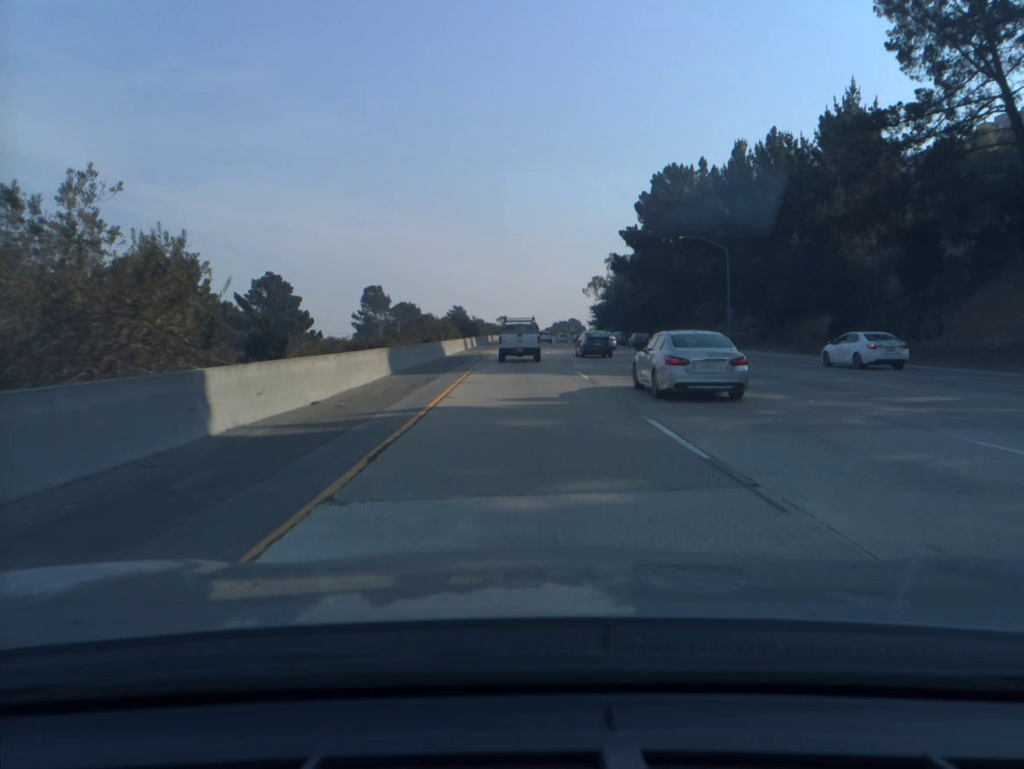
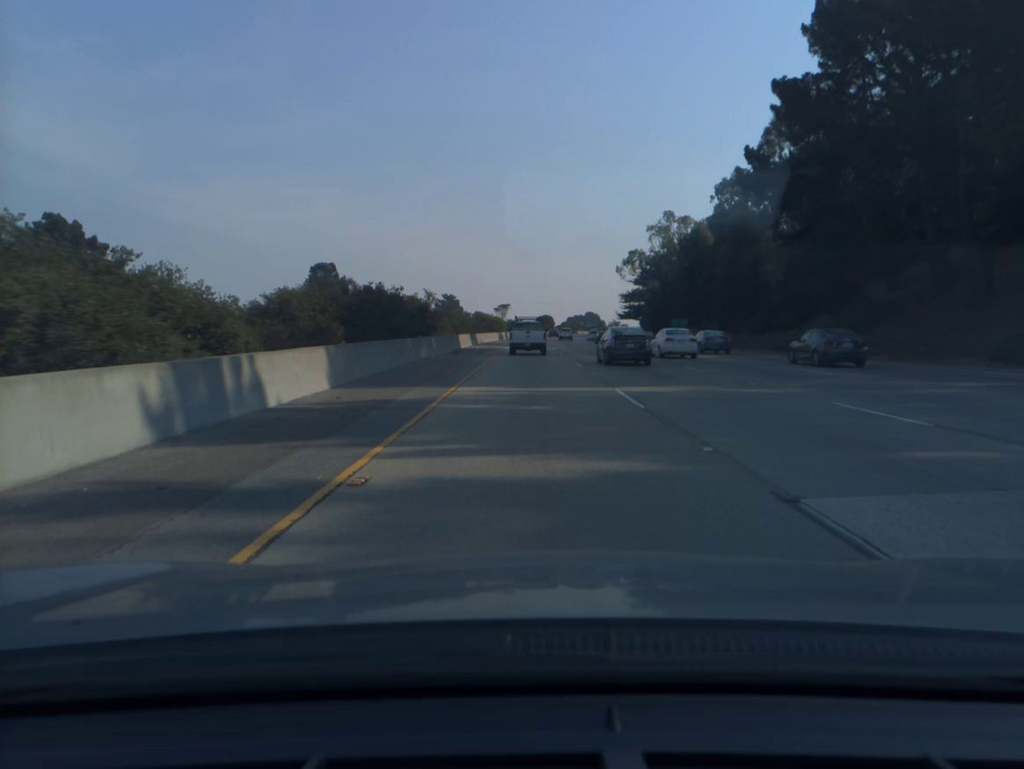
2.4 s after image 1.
(-0.4, +68.1) m; -1°
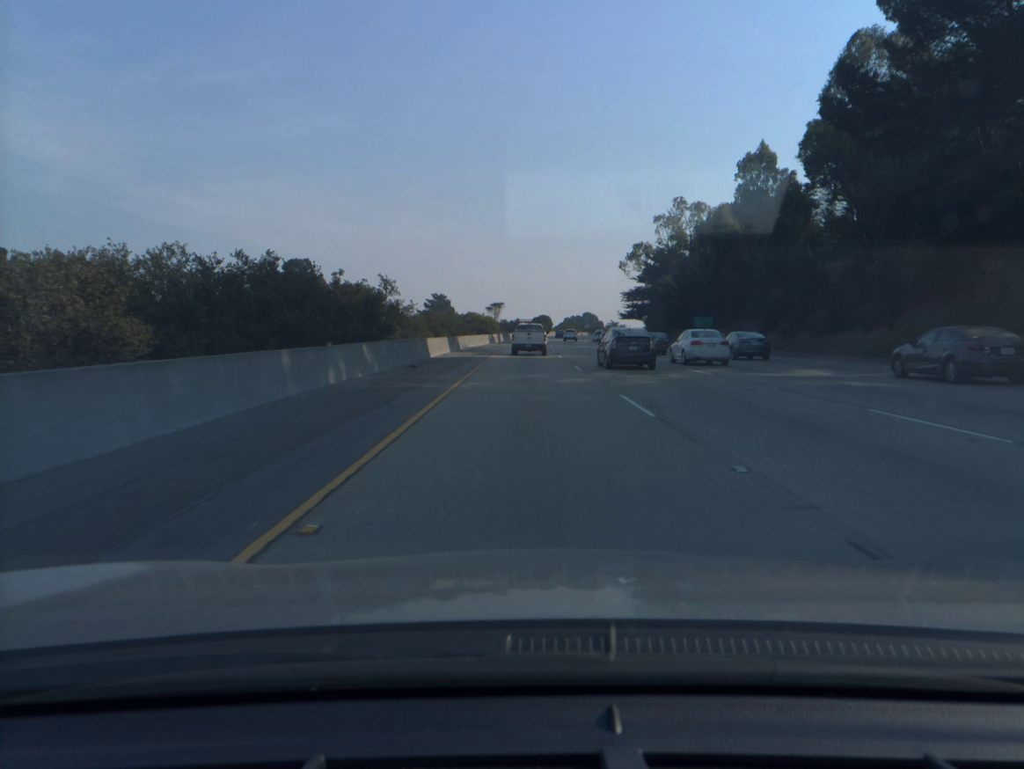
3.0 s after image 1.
(+0.1, +16.4) m; 0°
